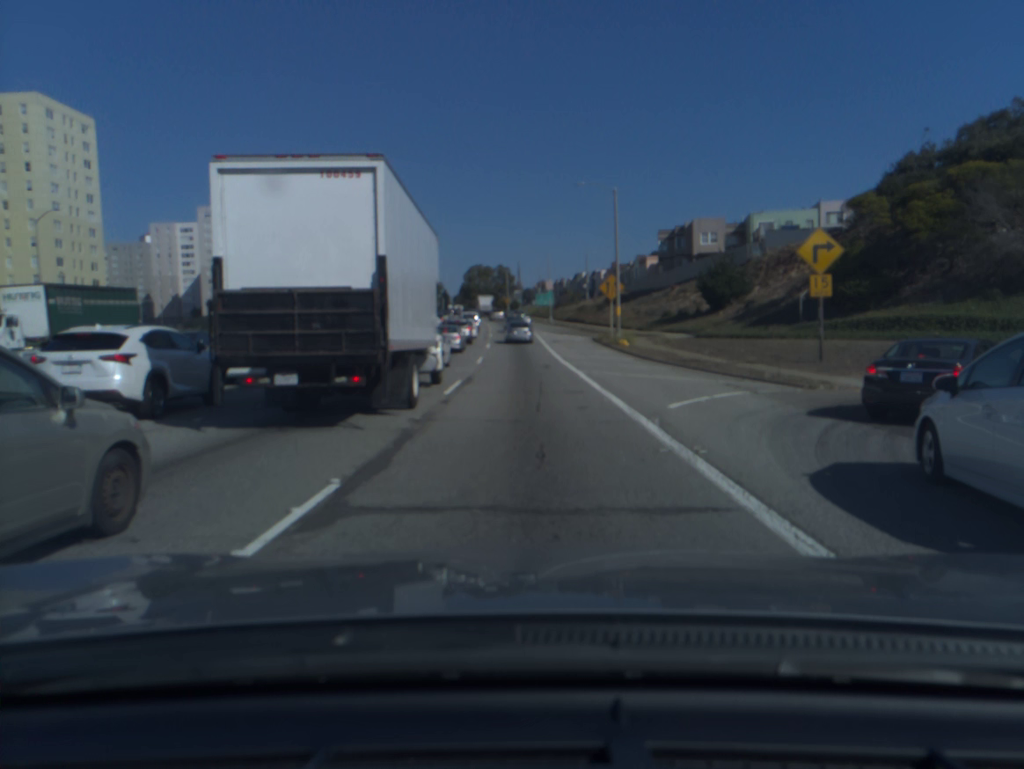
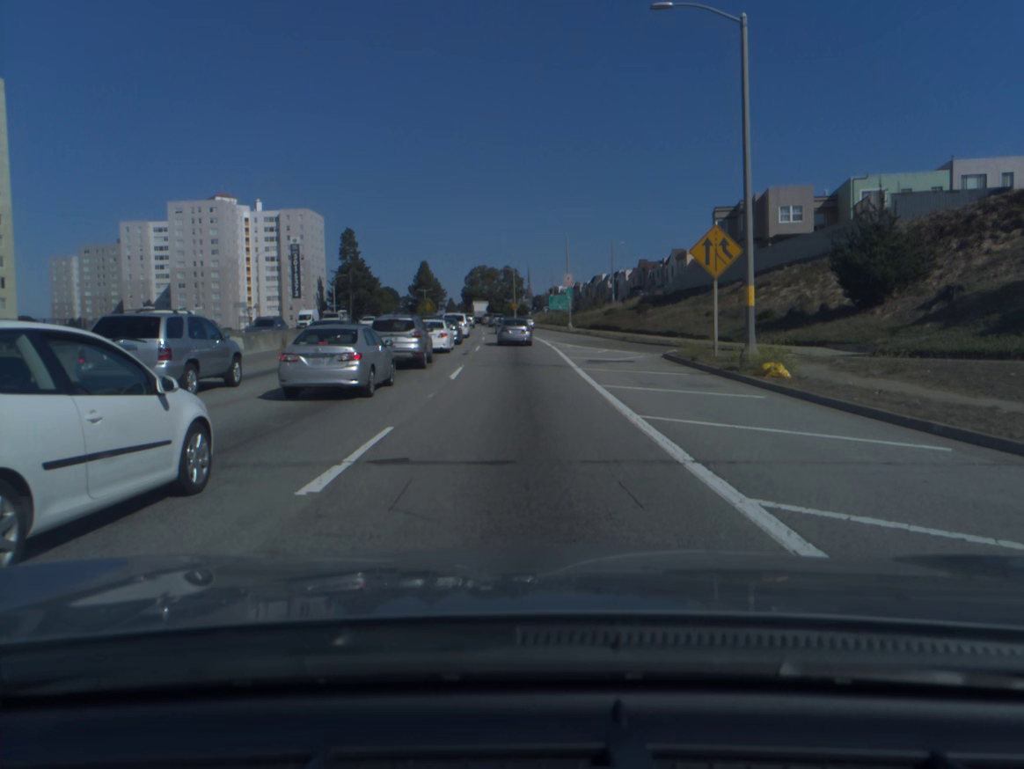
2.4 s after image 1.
(-0.1, +25.9) m; -1°
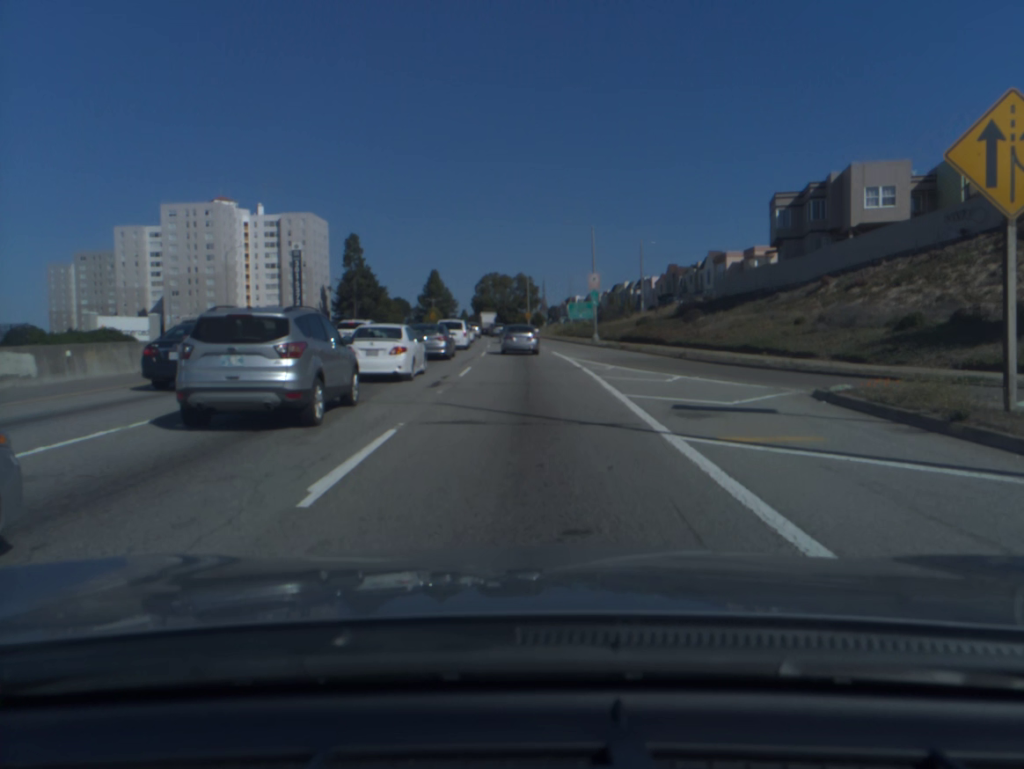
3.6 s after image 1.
(-0.2, +14.5) m; -1°
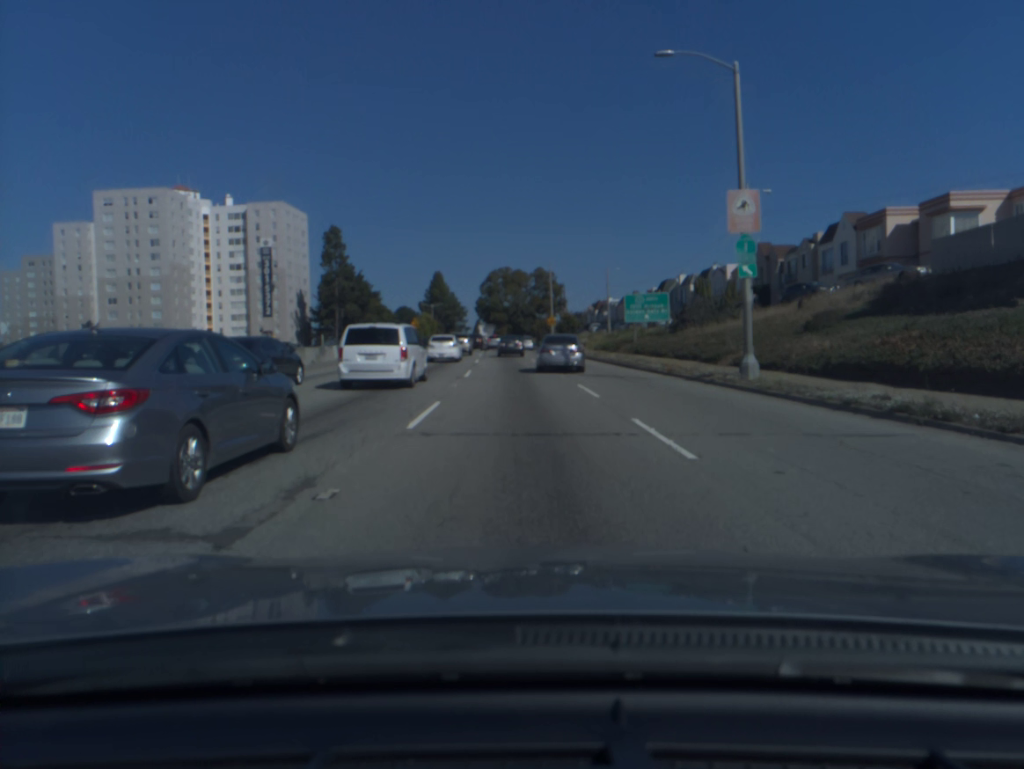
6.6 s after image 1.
(-0.5, +39.1) m; -1°
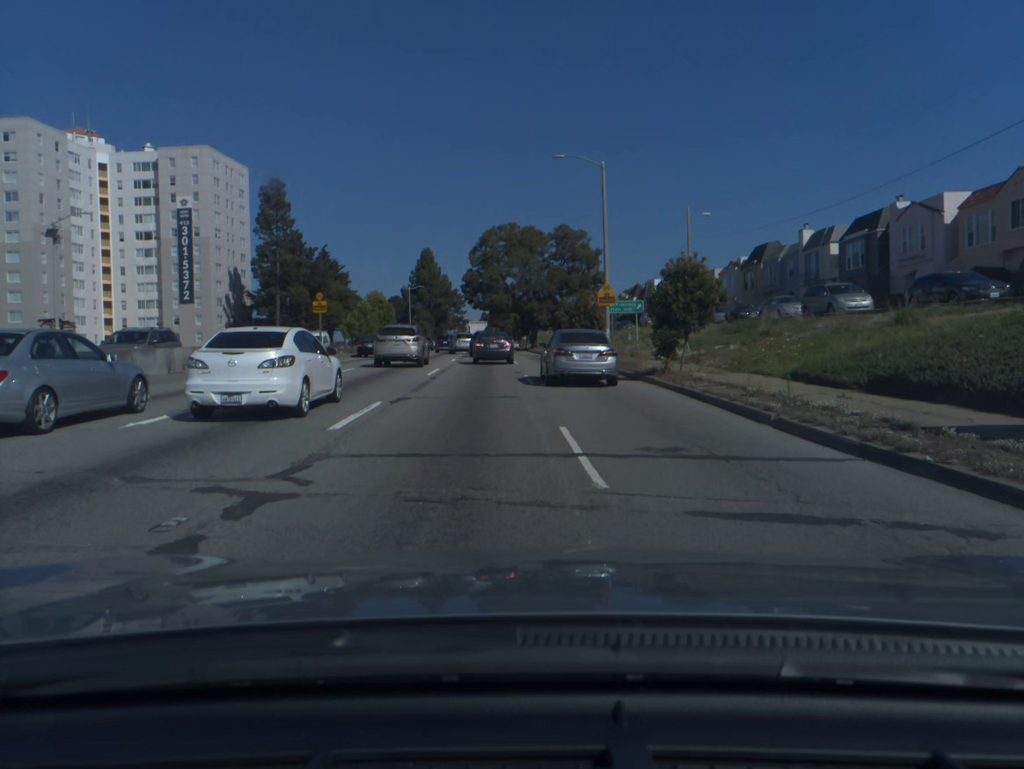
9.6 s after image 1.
(-0.8, +45.5) m; -1°
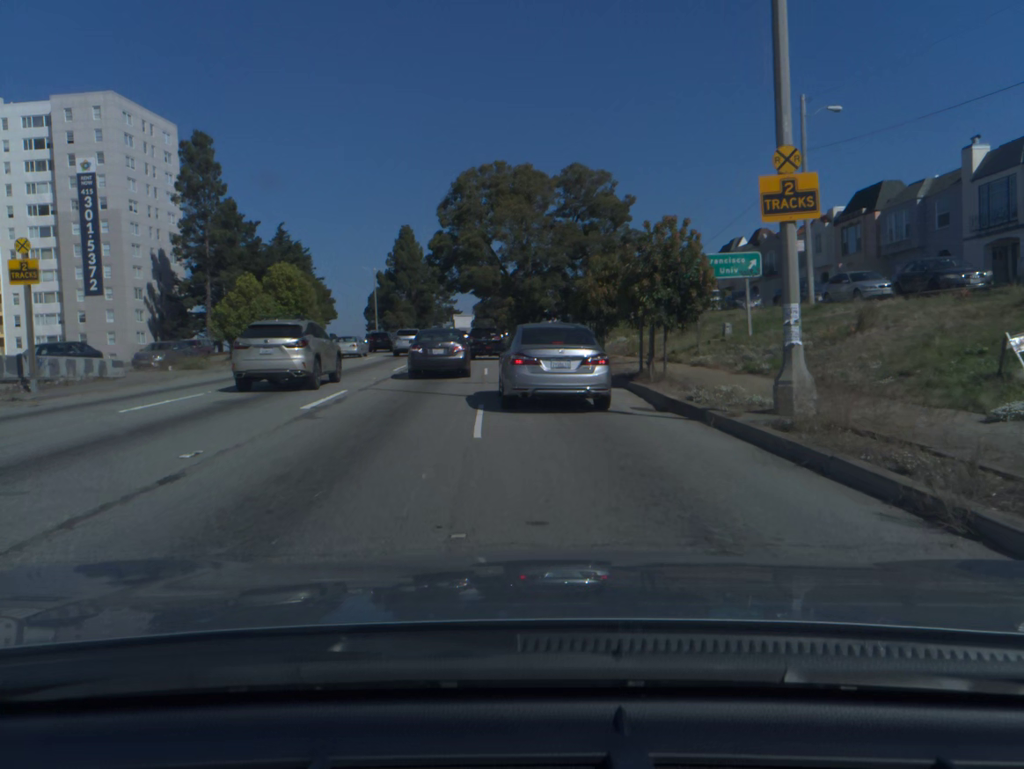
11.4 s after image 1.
(+0.1, +26.3) m; 0°
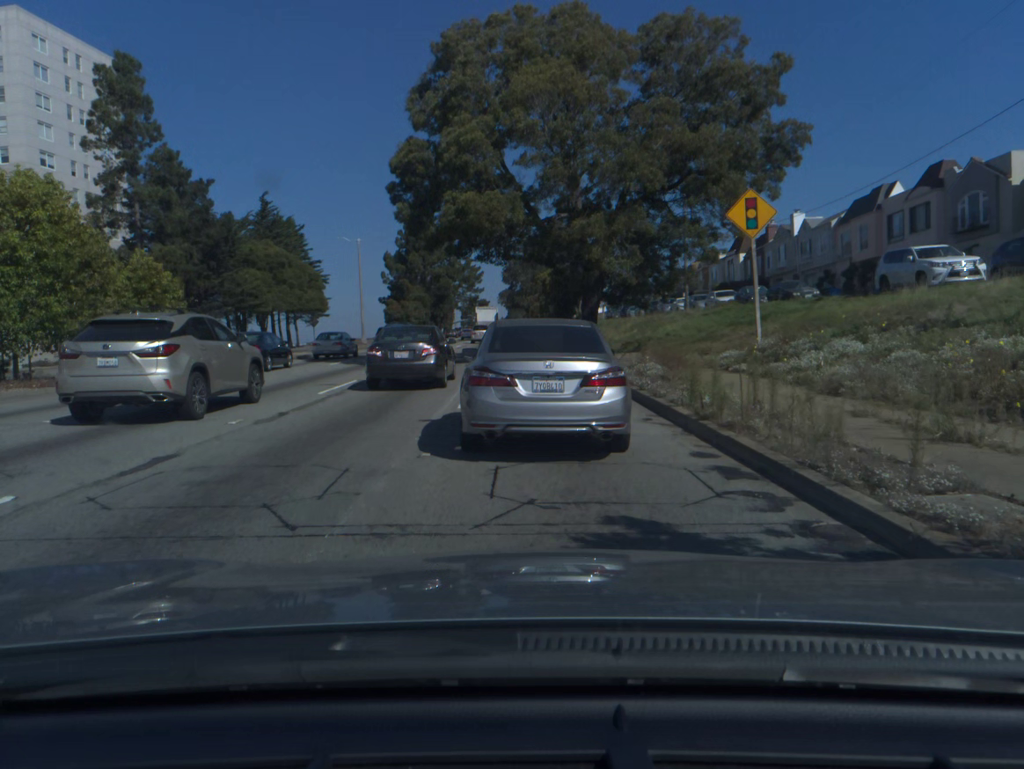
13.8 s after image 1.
(-0.6, +26.7) m; -3°
